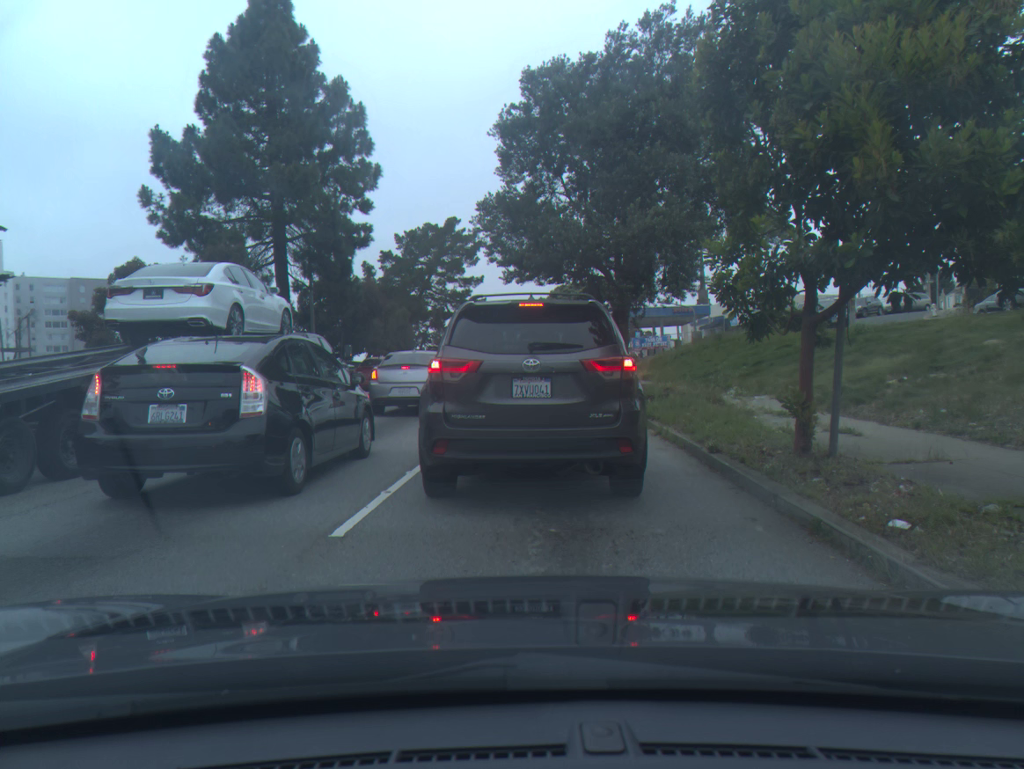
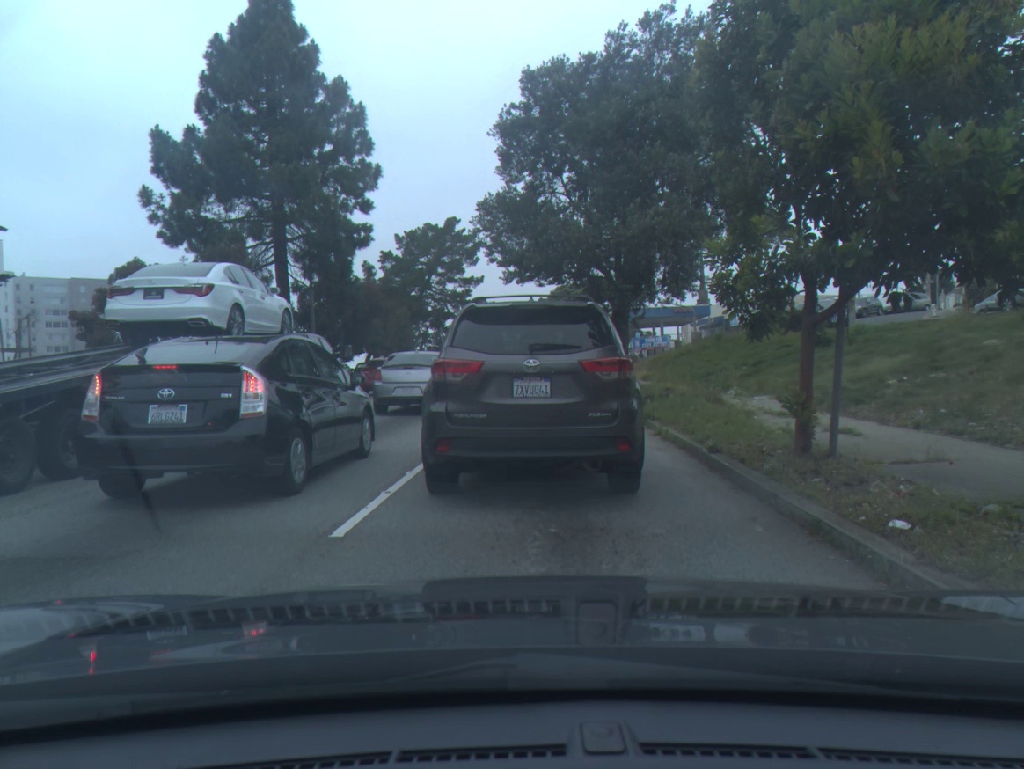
(0.0, 0.0) m; 0°
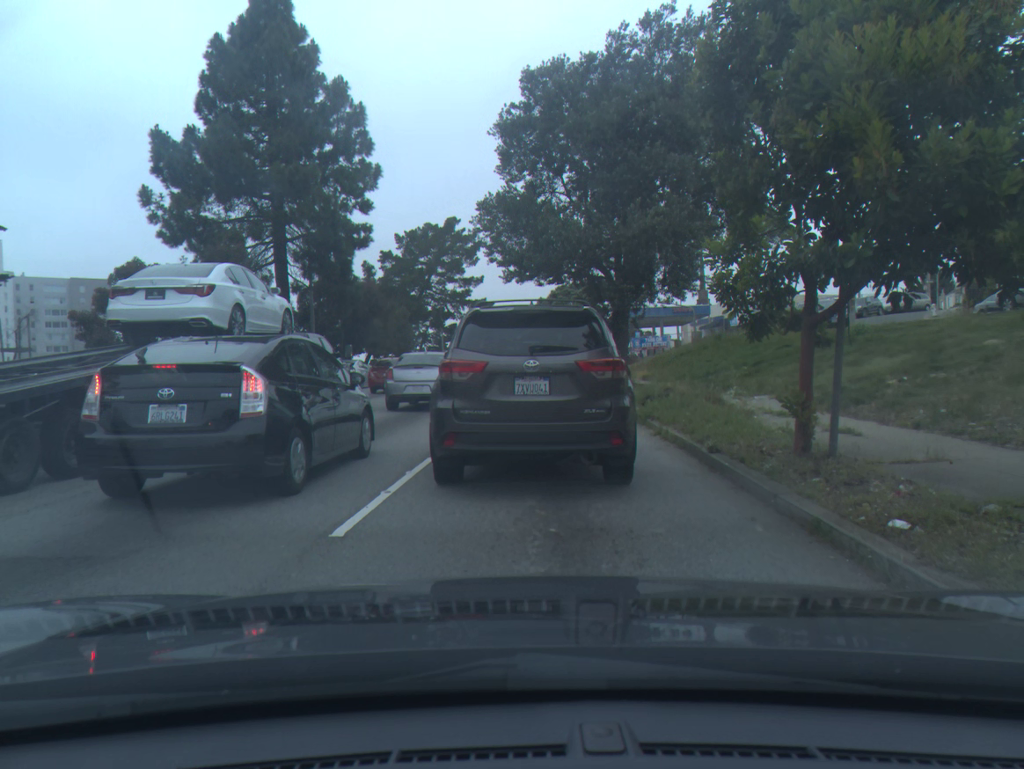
(0.0, 0.0) m; 0°
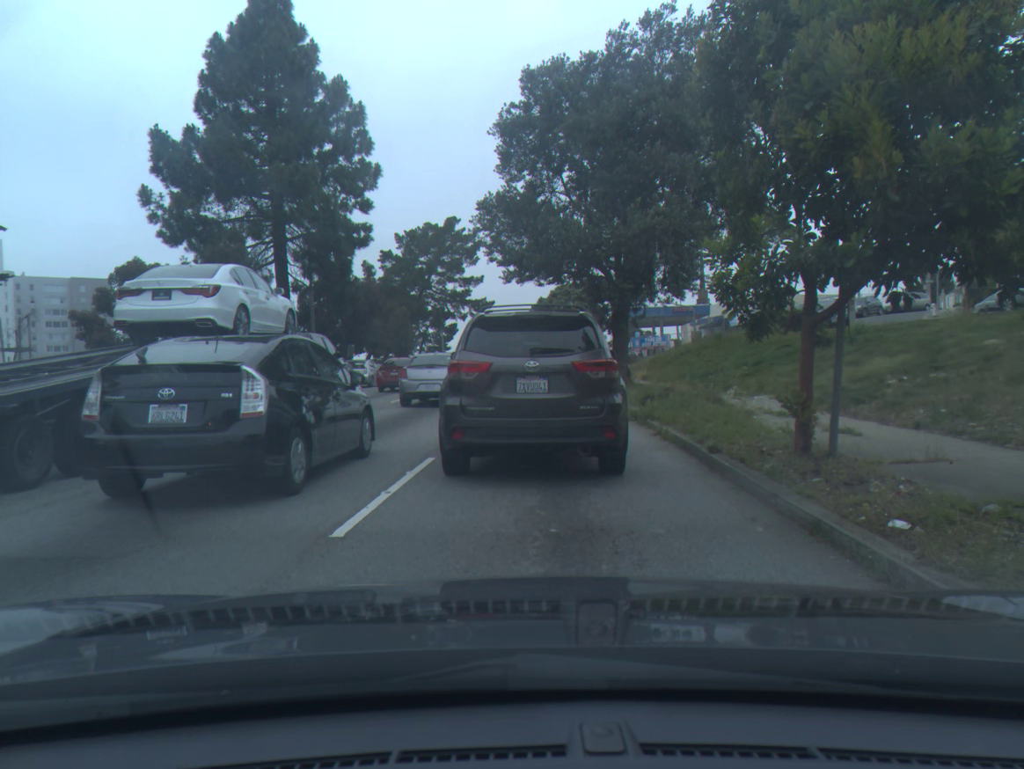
(0.0, 0.0) m; 0°
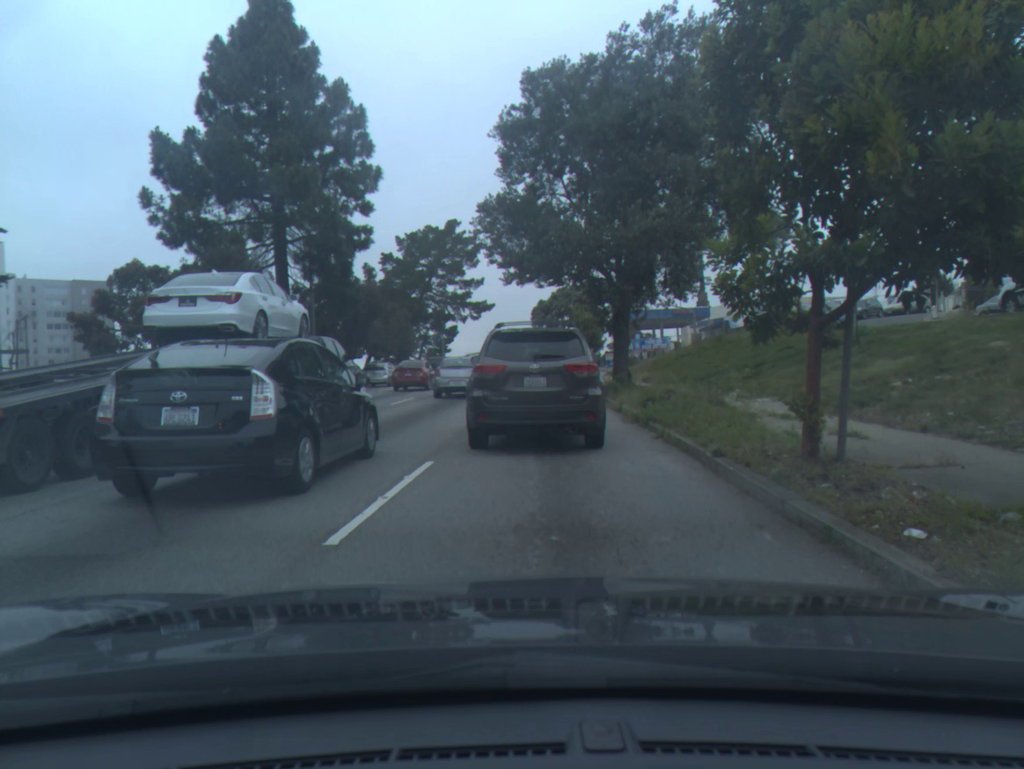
(0.0, +0.2) m; 0°
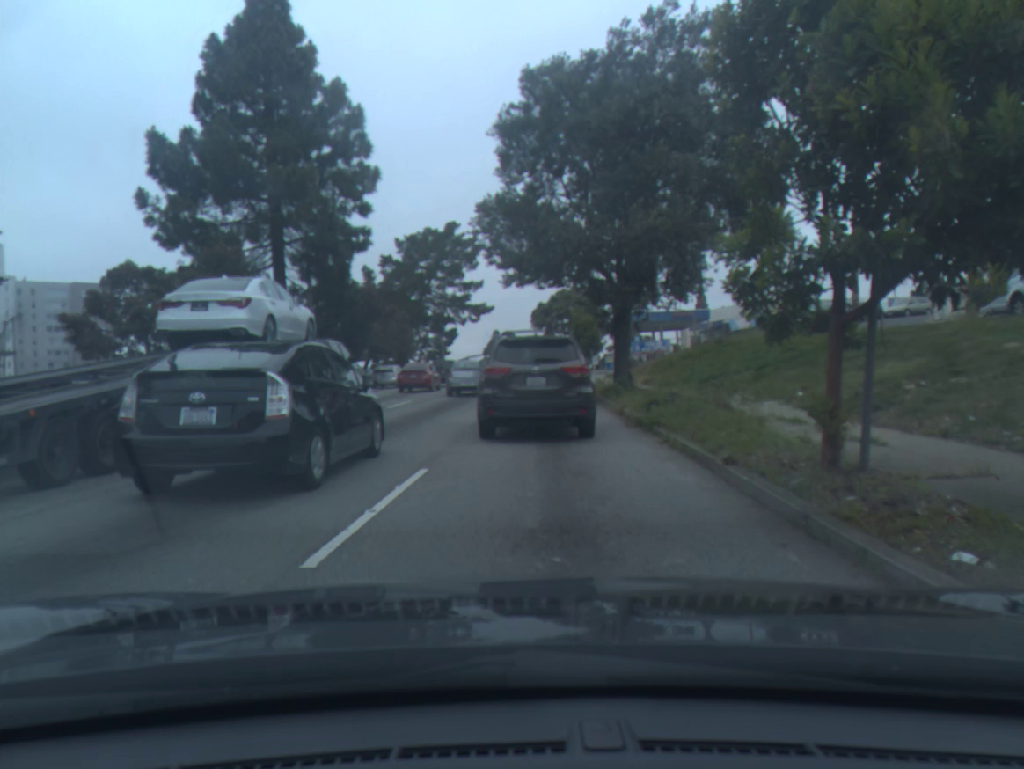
(0.0, +0.5) m; 0°
